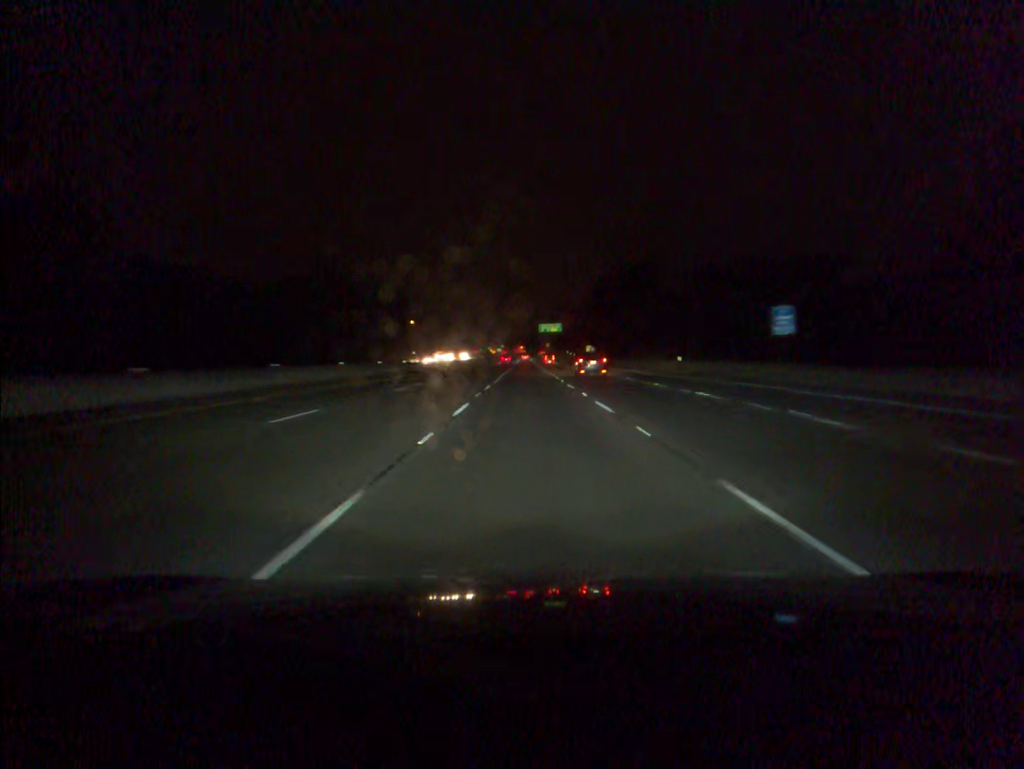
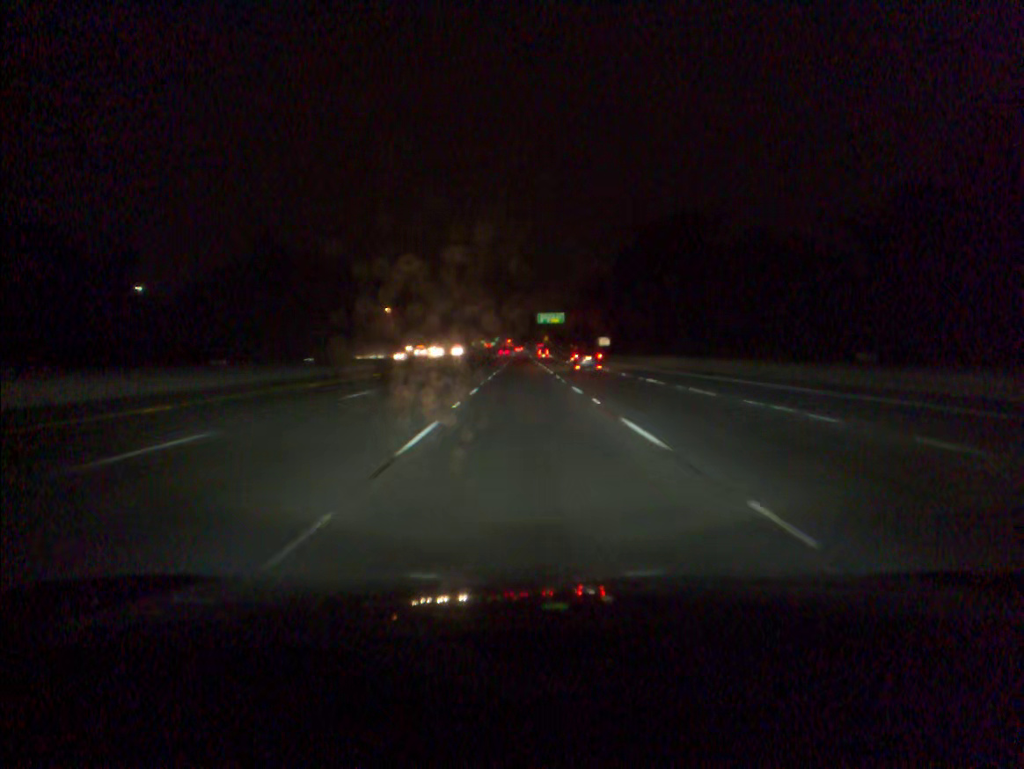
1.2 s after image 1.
(+0.1, +36.3) m; 0°
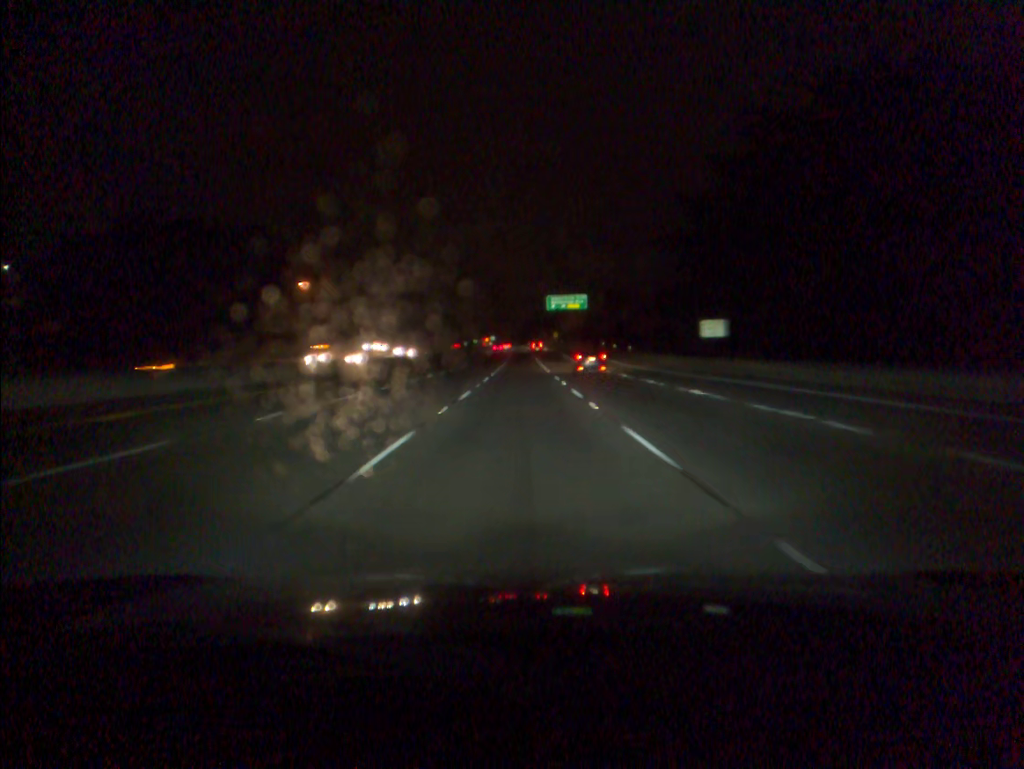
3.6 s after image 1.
(+0.1, +74.4) m; 0°
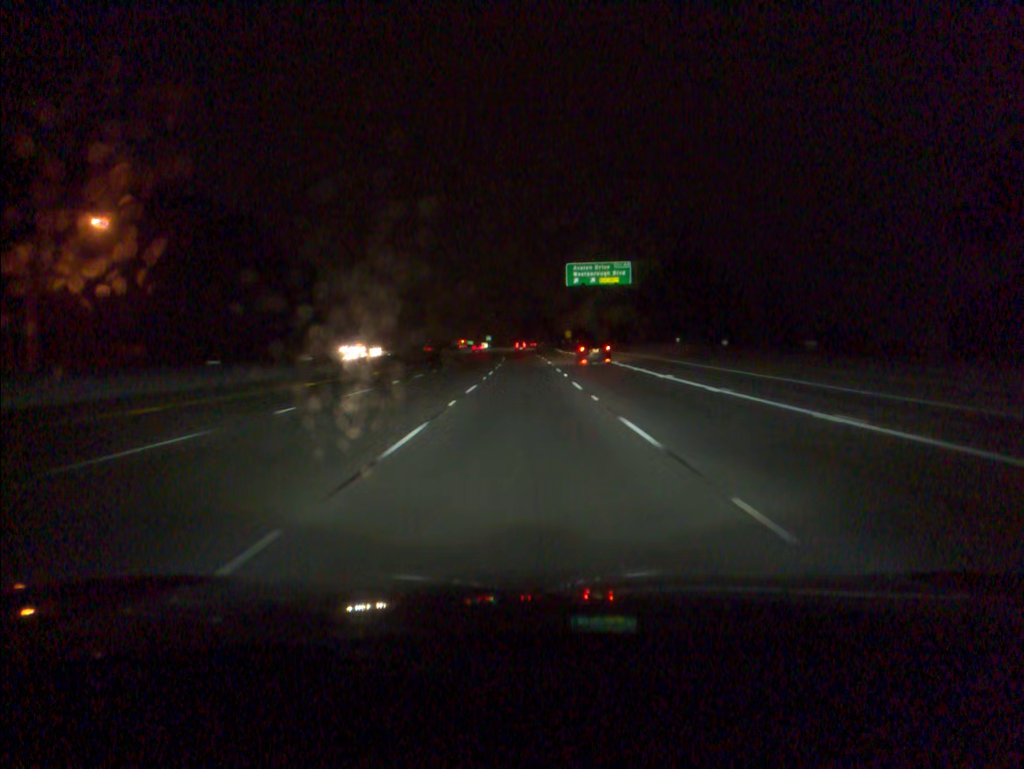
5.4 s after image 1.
(-0.1, +57.0) m; 0°
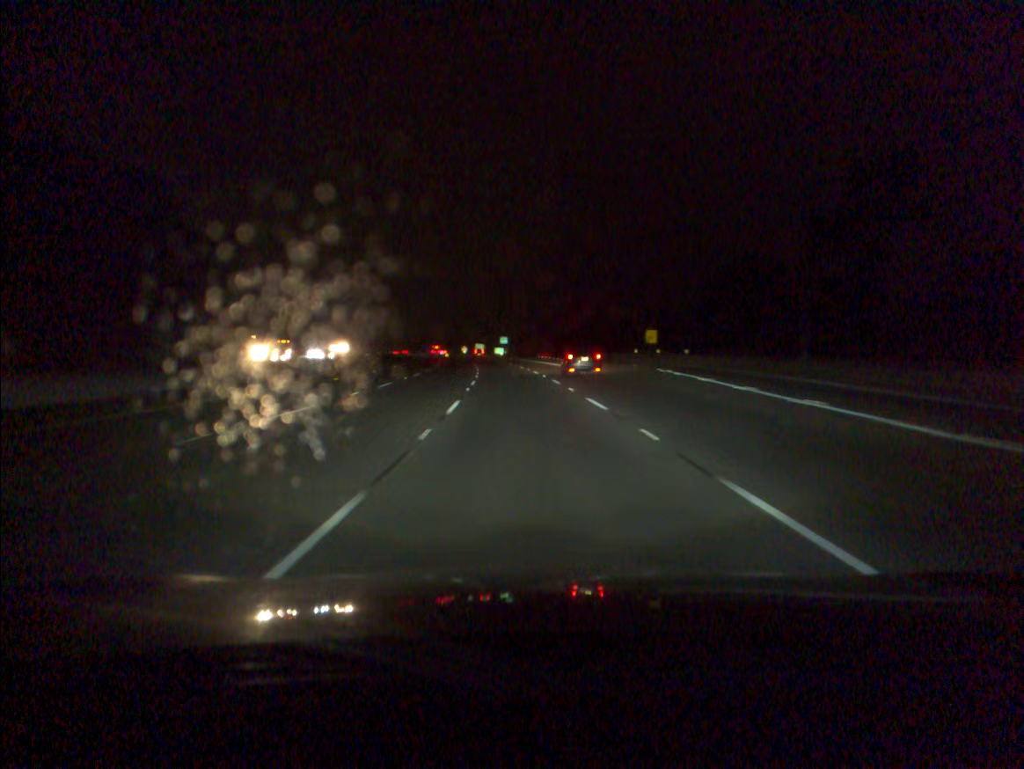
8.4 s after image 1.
(-0.8, +94.8) m; -2°
